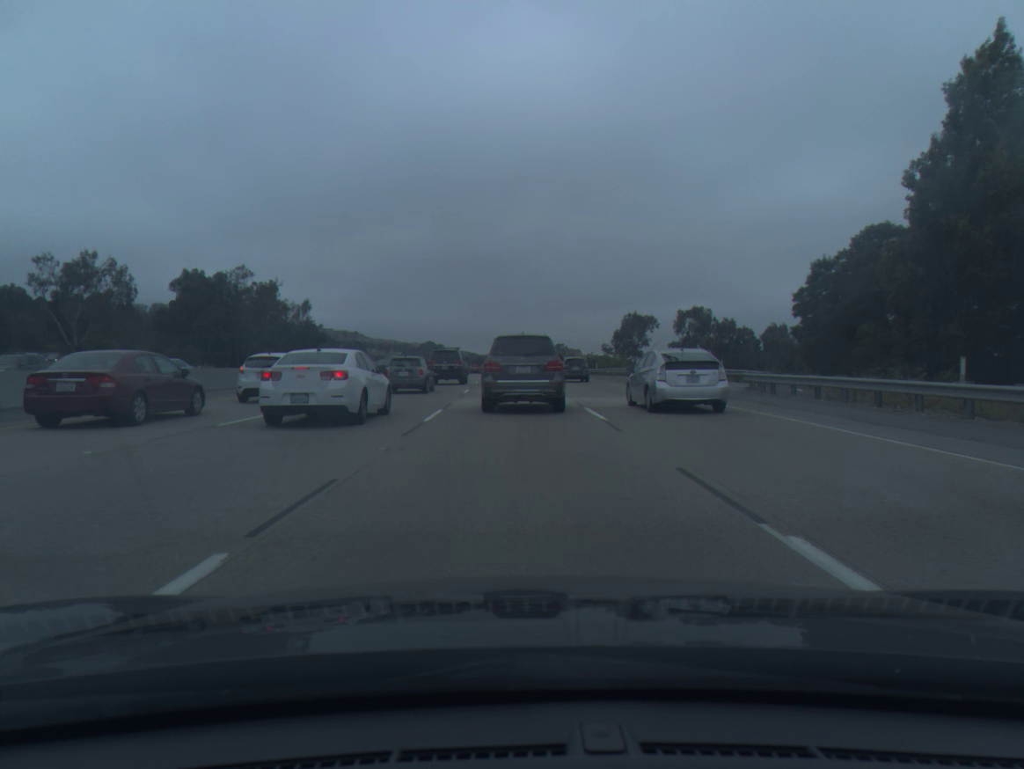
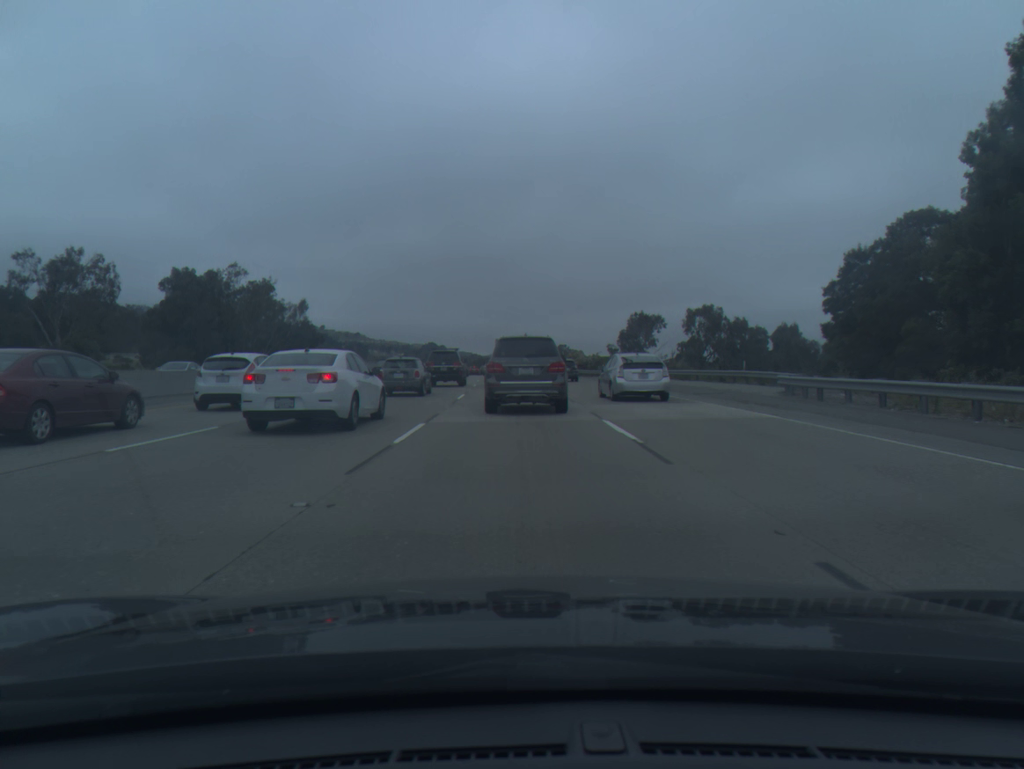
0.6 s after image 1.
(0.0, +4.1) m; 0°
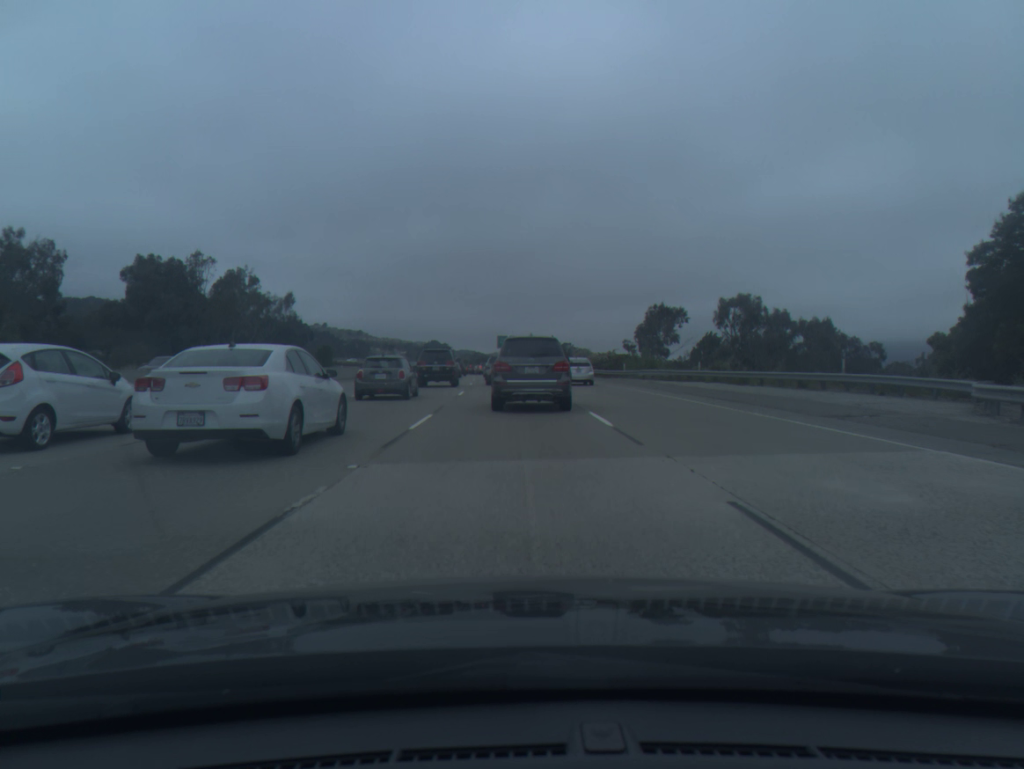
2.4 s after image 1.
(0.0, +12.2) m; 0°
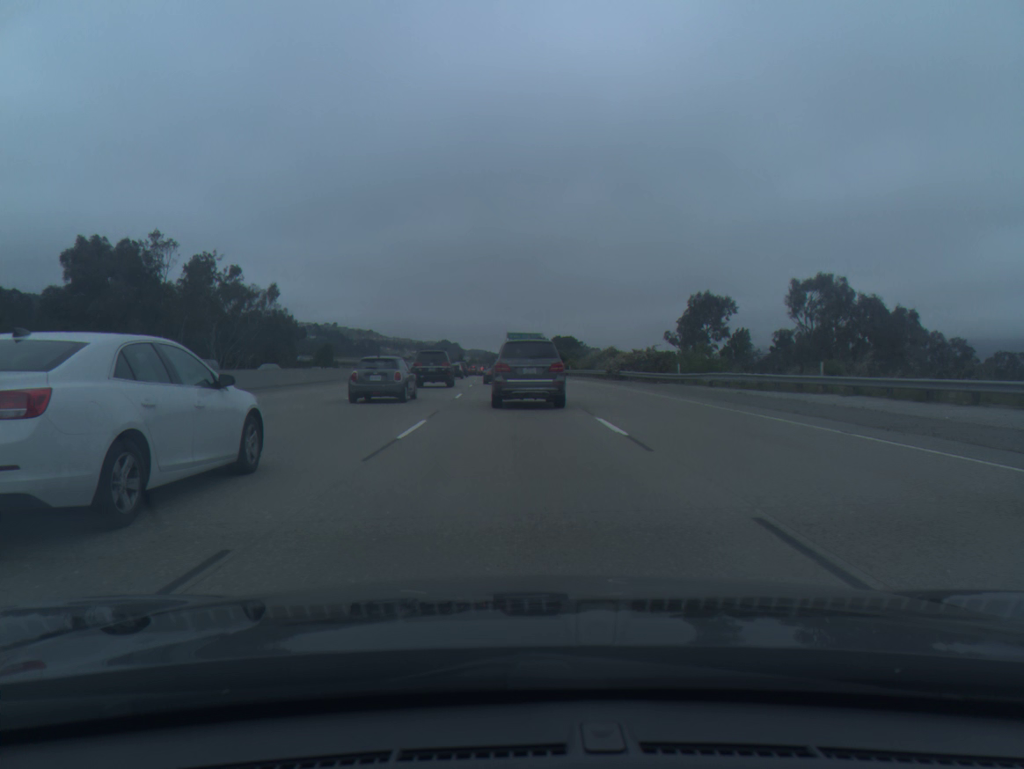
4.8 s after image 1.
(-0.2, +16.3) m; -1°
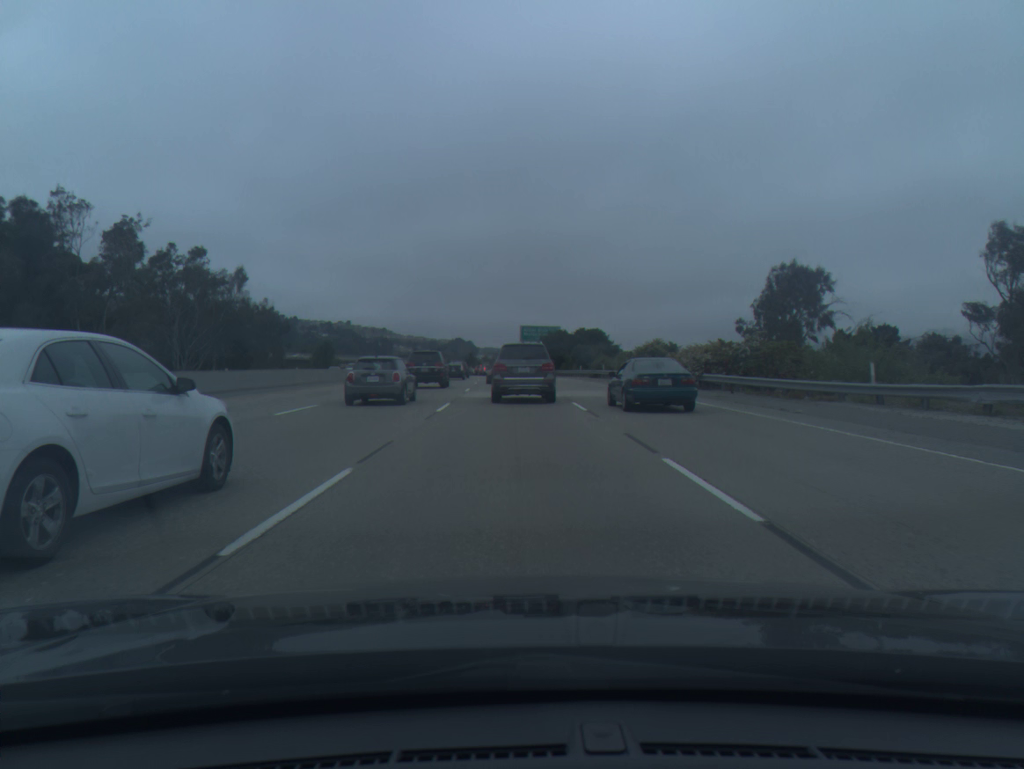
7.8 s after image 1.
(-0.2, +21.9) m; -1°
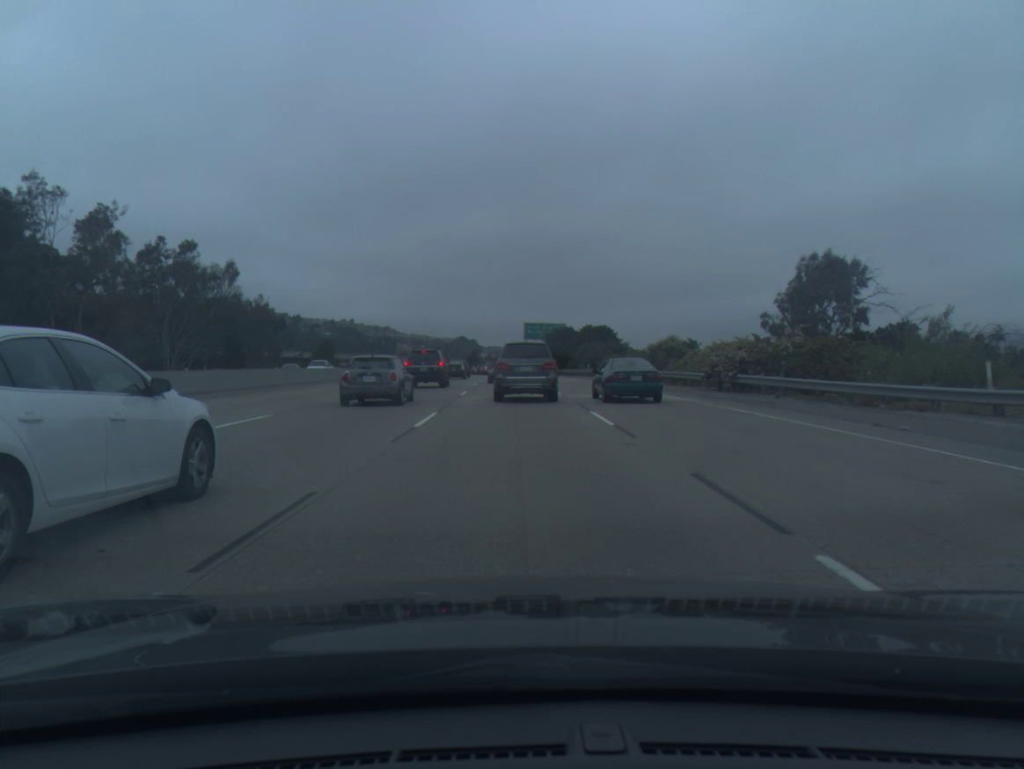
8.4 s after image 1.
(0.0, +4.8) m; 0°
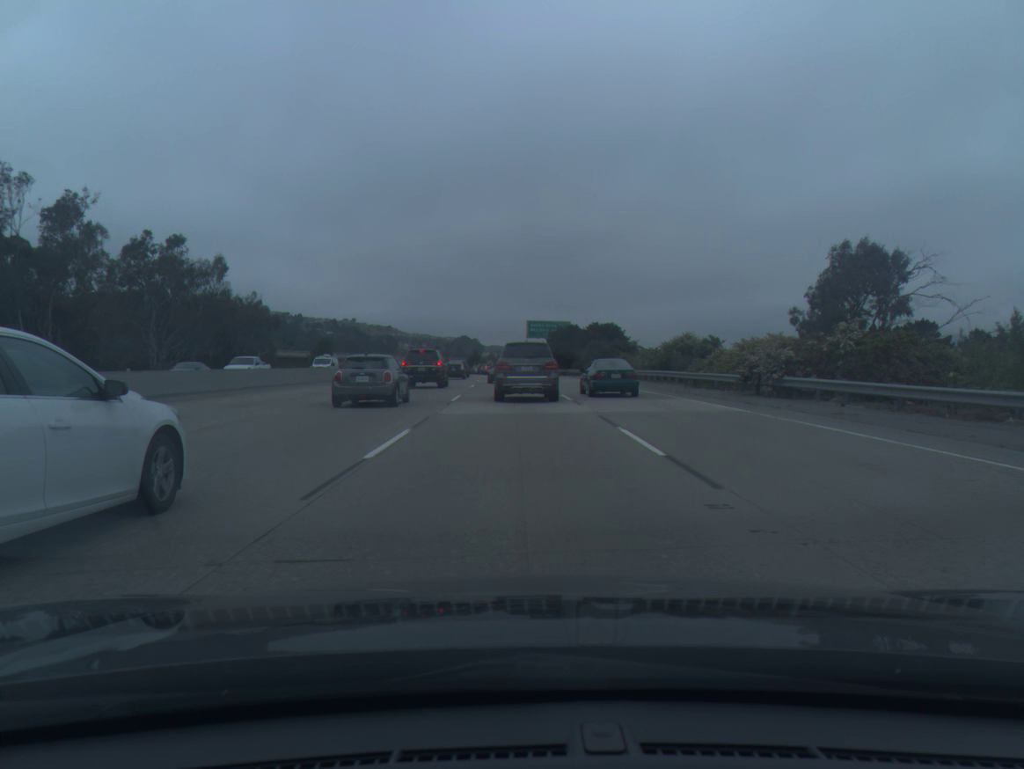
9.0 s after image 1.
(0.0, +4.9) m; 0°
